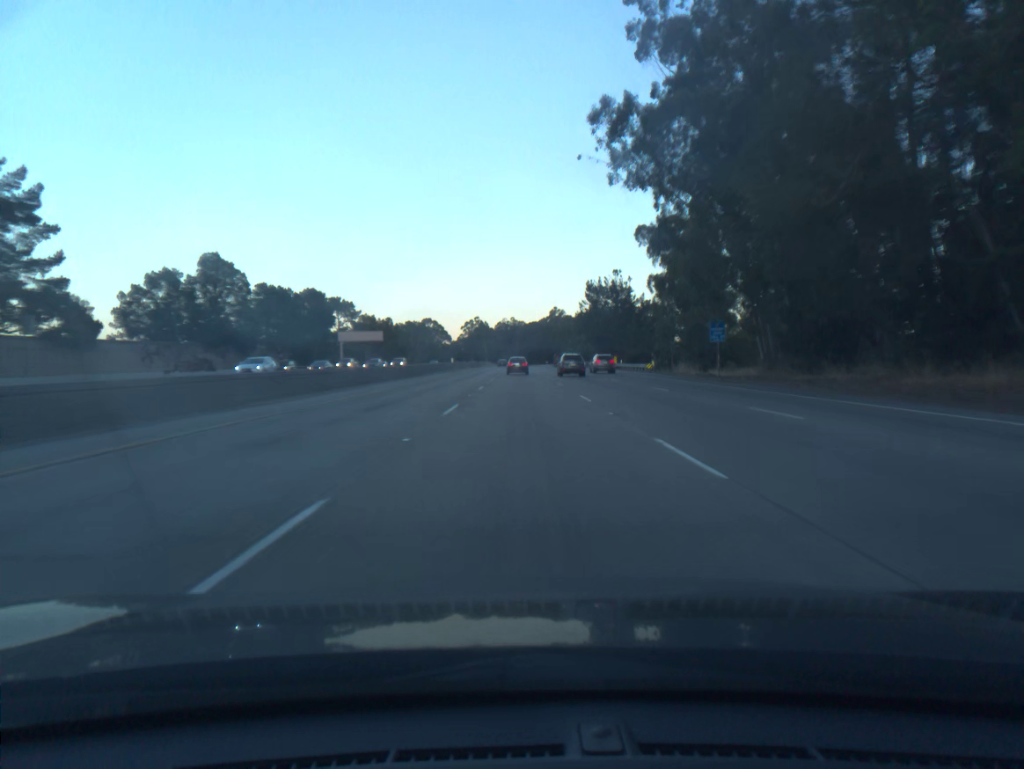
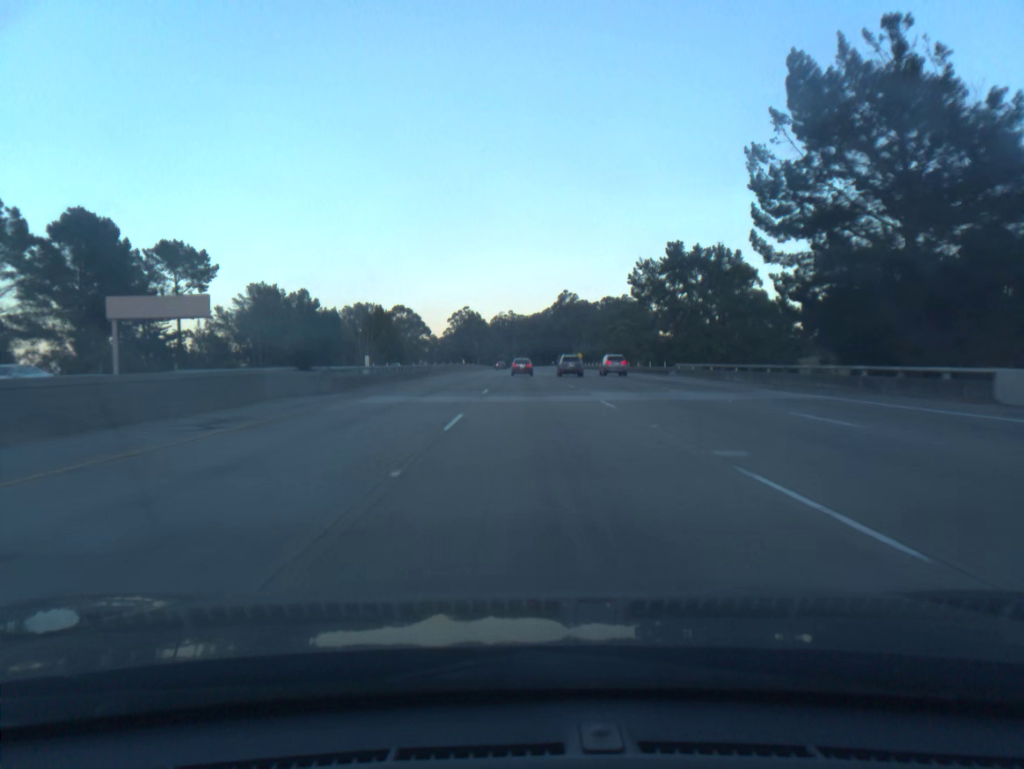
(-0.4, +90.6) m; 0°
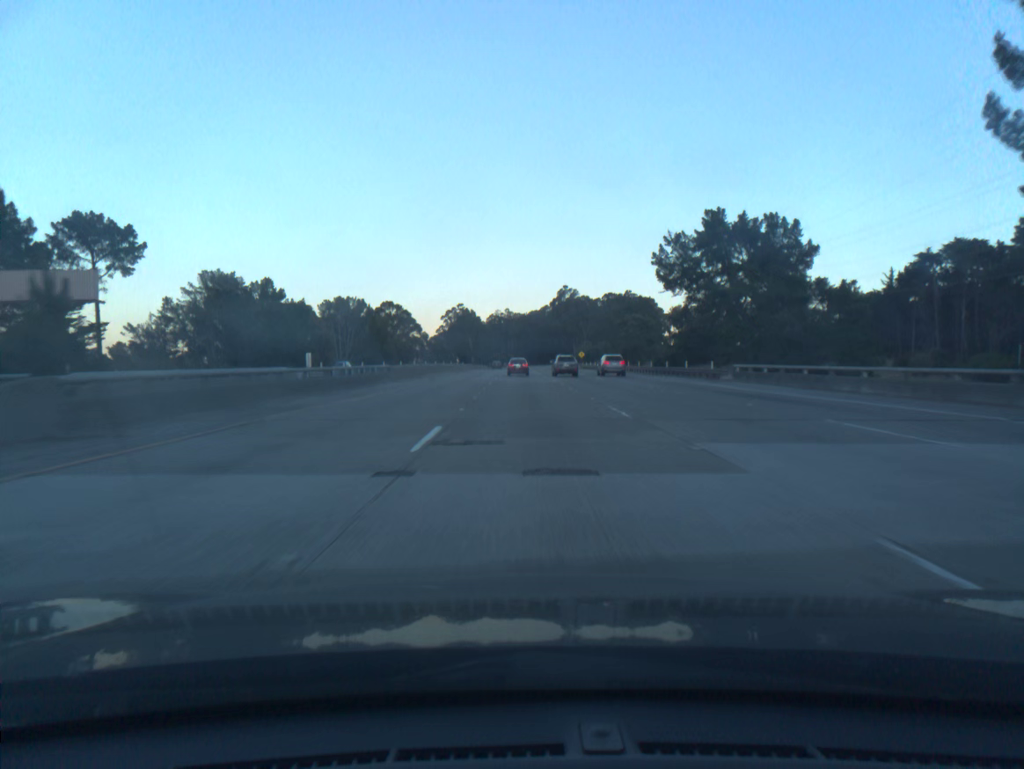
(0.0, +18.1) m; 0°
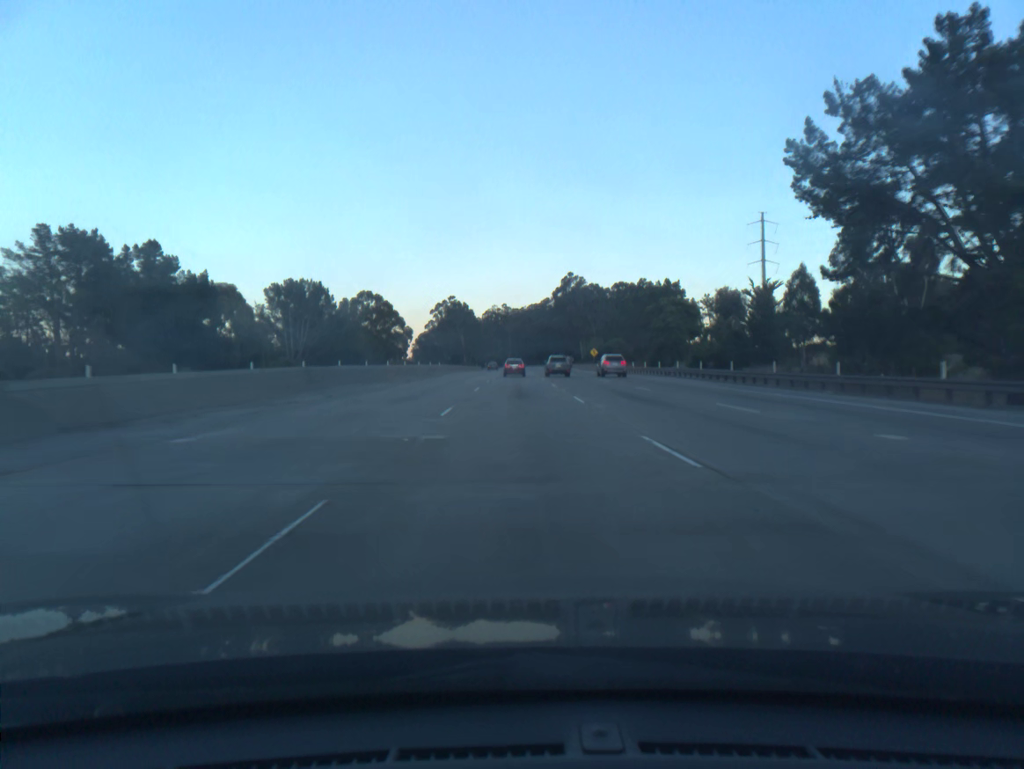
(+0.1, +36.3) m; 0°
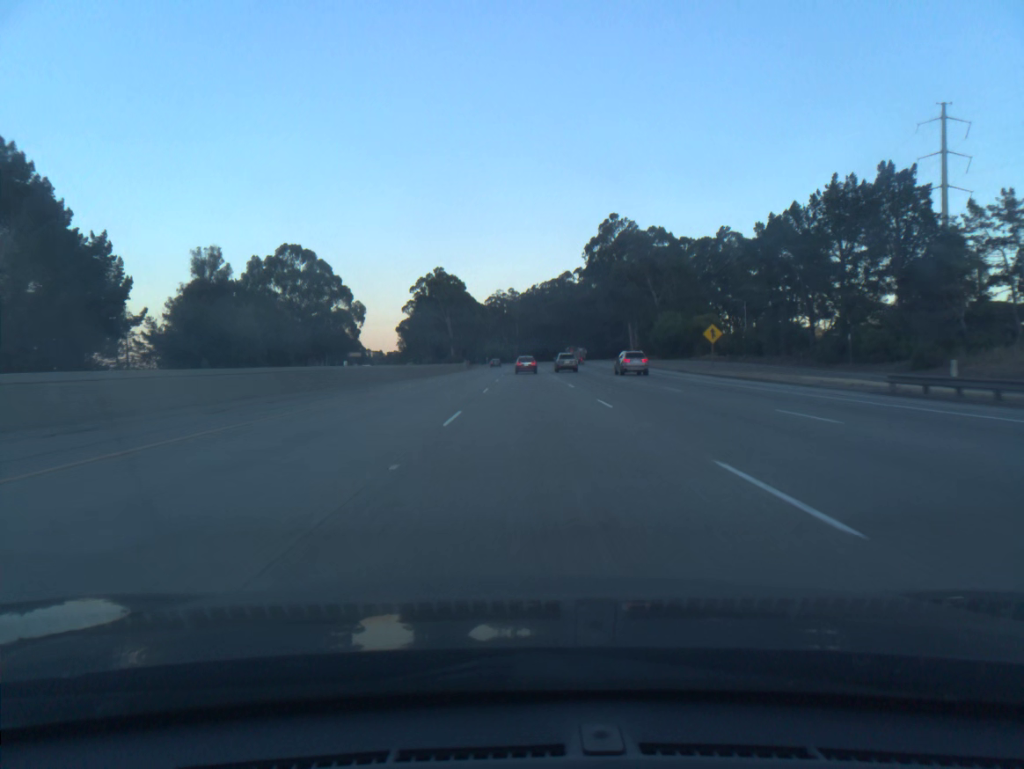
(-0.9, +90.9) m; -1°
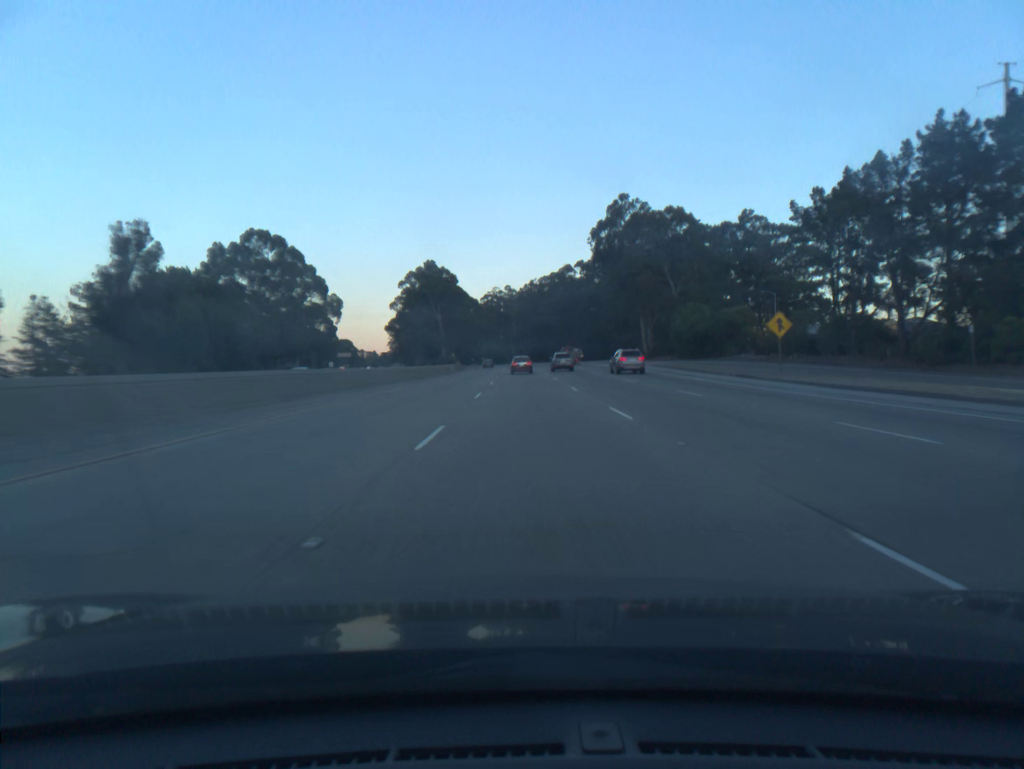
(0.0, +18.2) m; 0°
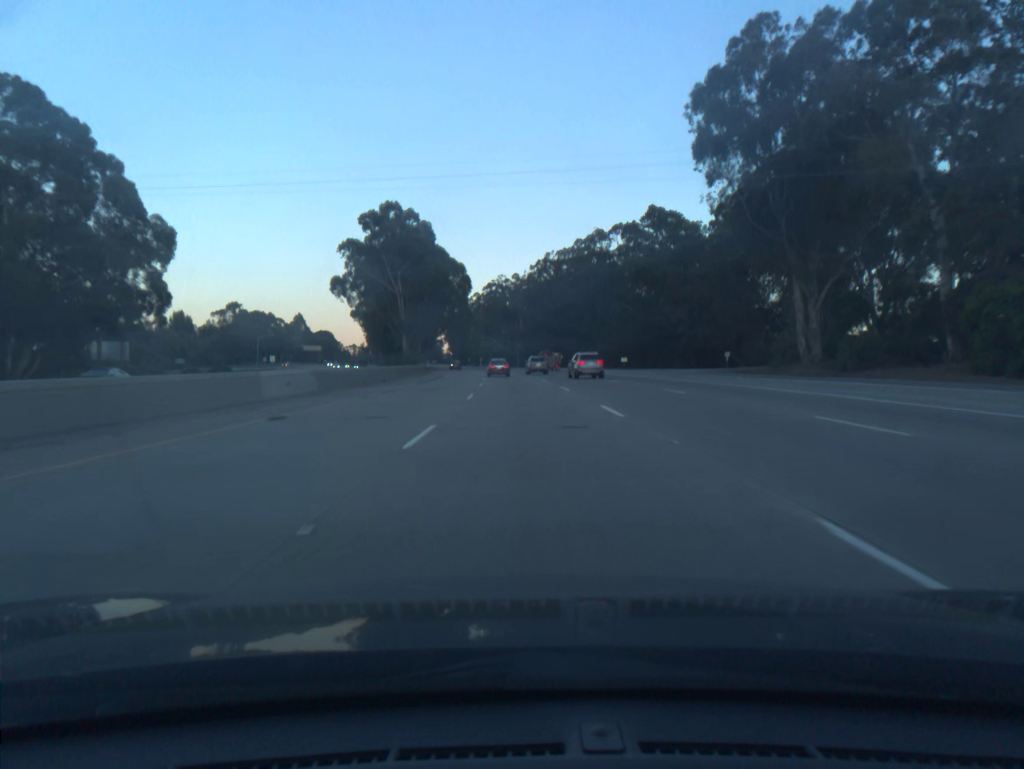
(+0.1, +72.5) m; 0°
